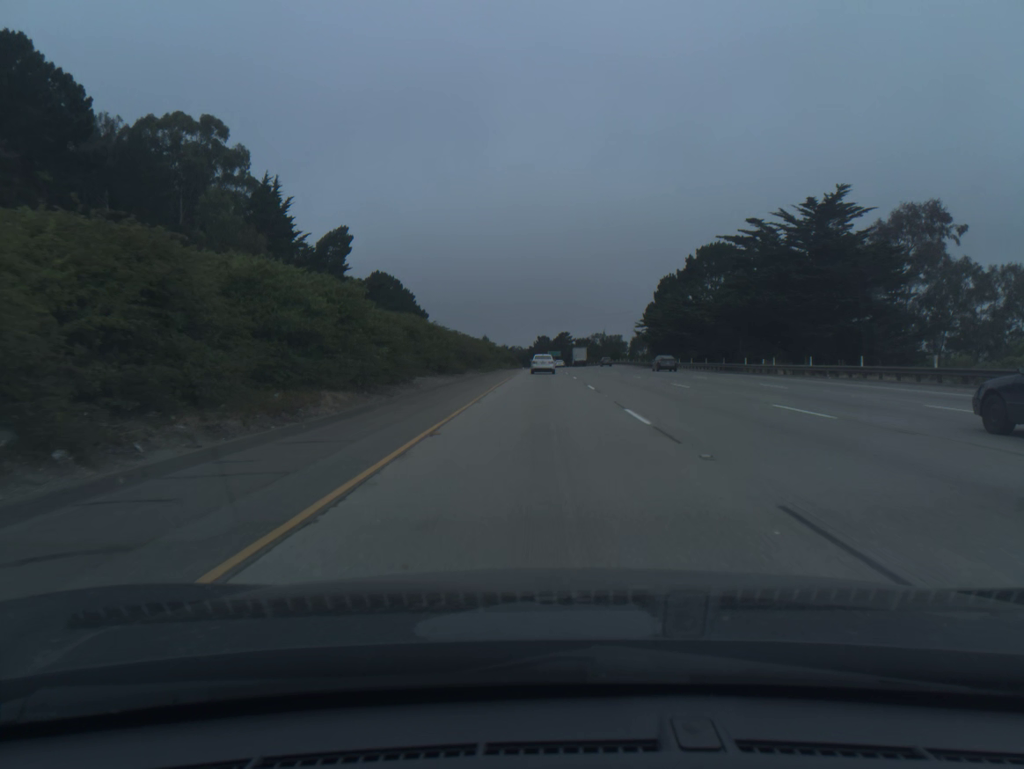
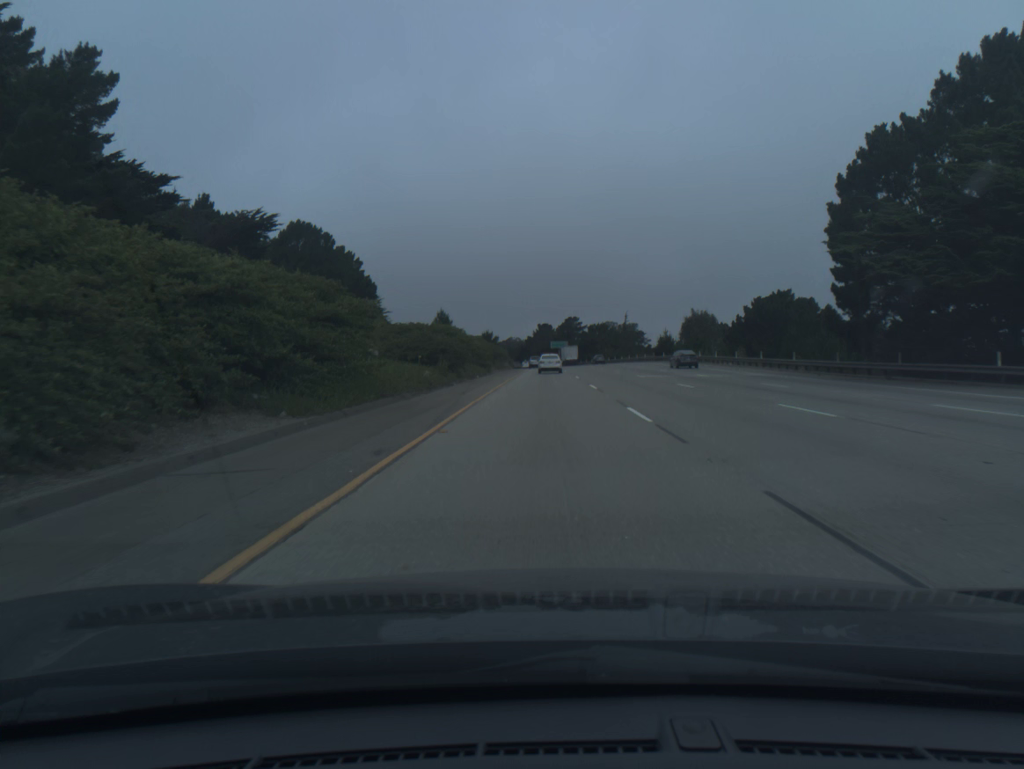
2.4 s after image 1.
(-0.1, +72.8) m; 0°
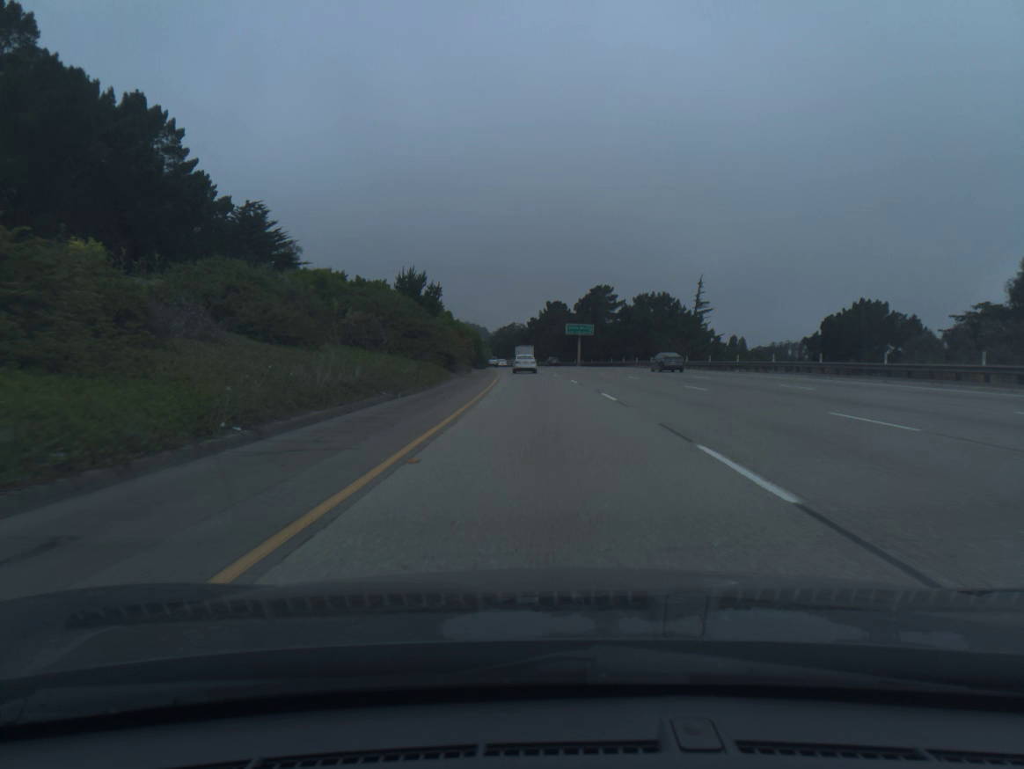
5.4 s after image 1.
(-0.1, +90.7) m; -1°
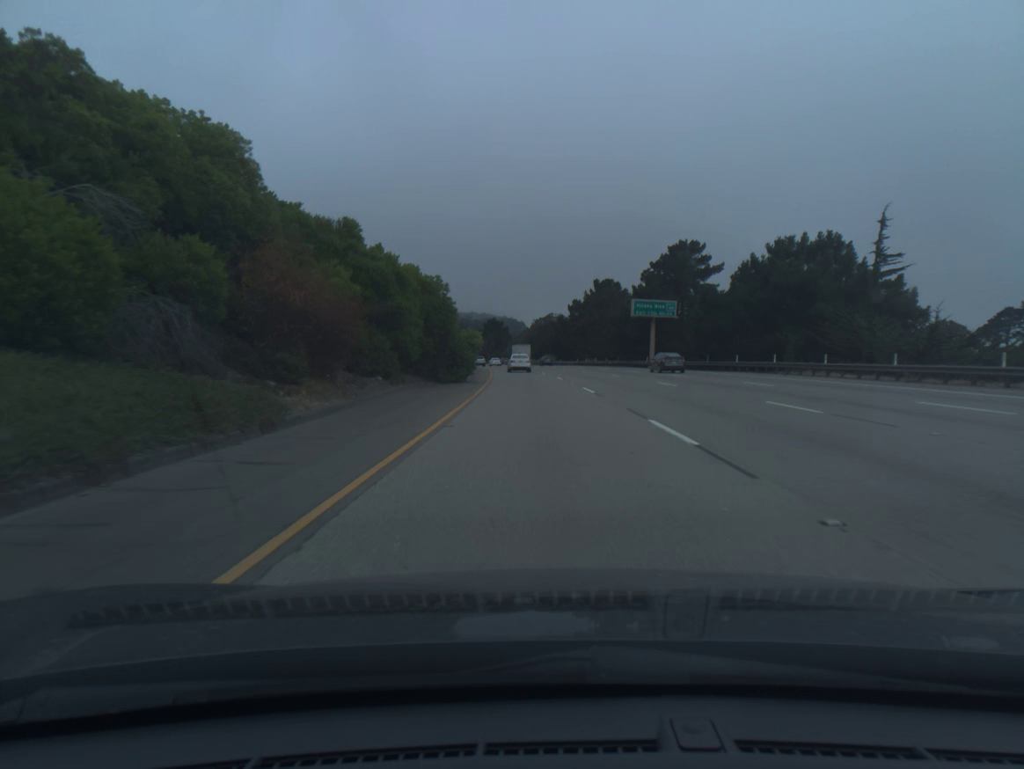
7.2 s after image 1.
(-1.2, +54.4) m; -3°
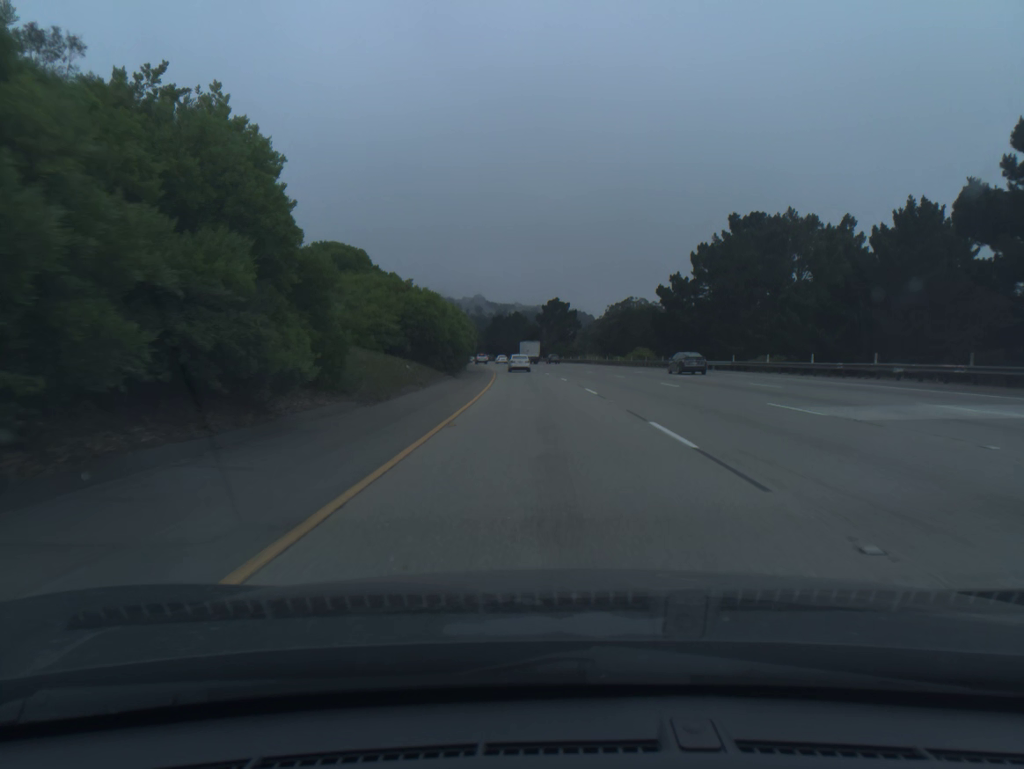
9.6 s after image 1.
(-3.0, +72.7) m; -5°
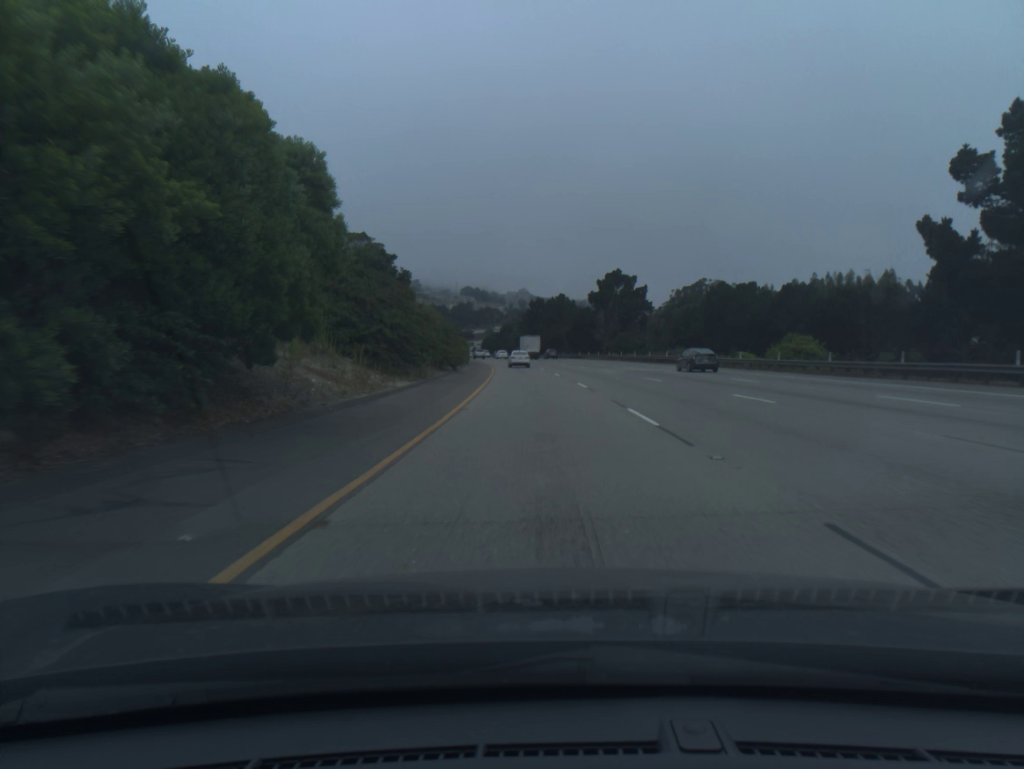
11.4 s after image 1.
(-1.6, +55.1) m; -3°
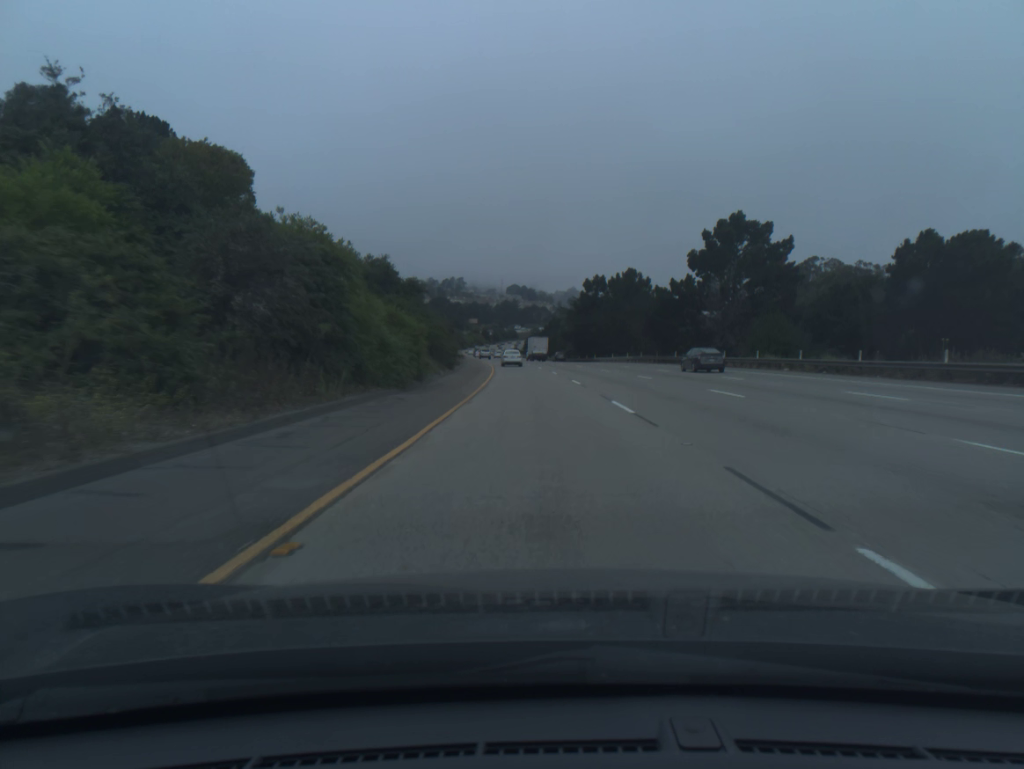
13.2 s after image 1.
(-1.7, +55.6) m; -4°
